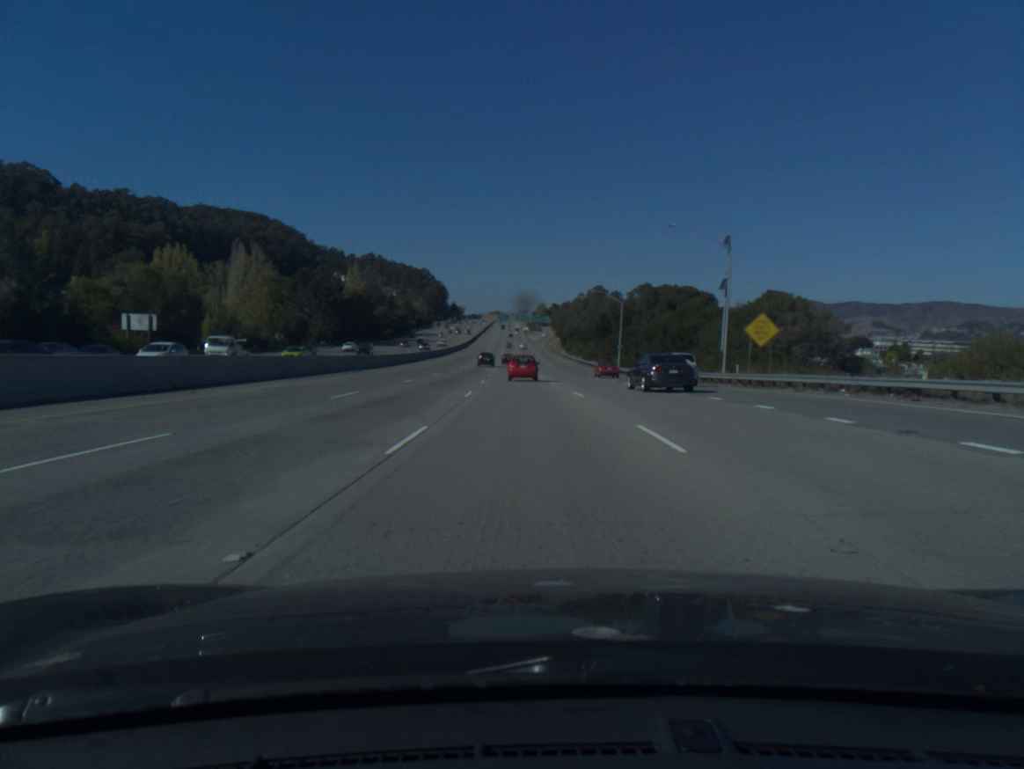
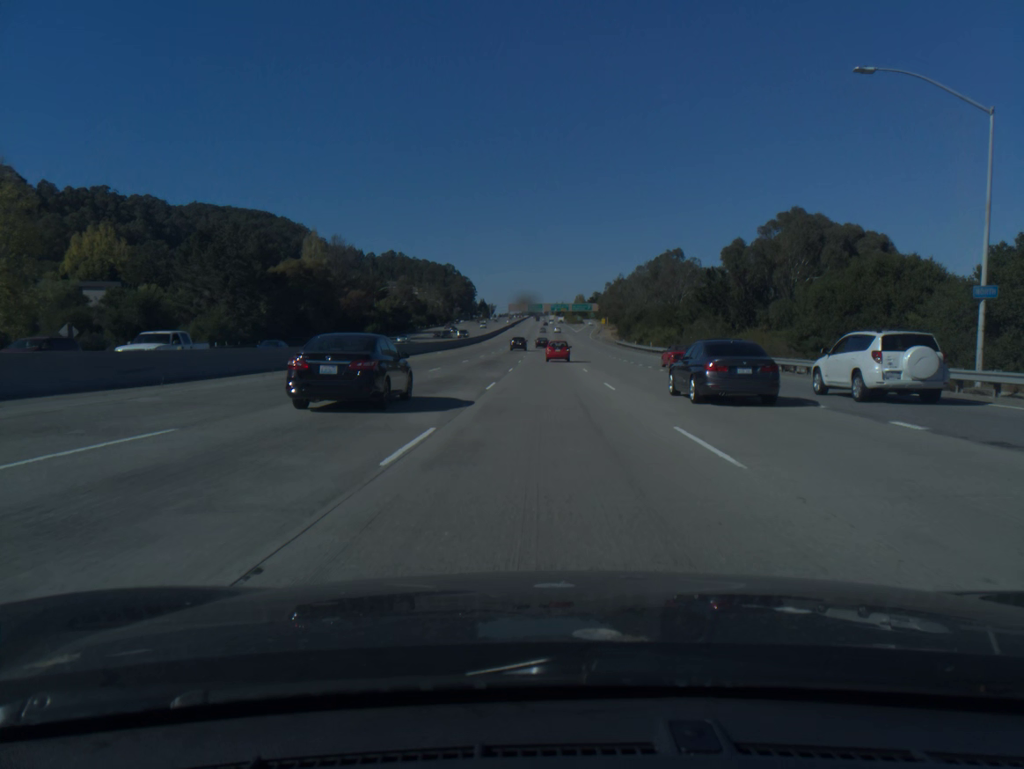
(-2.8, +74.4) m; -3°
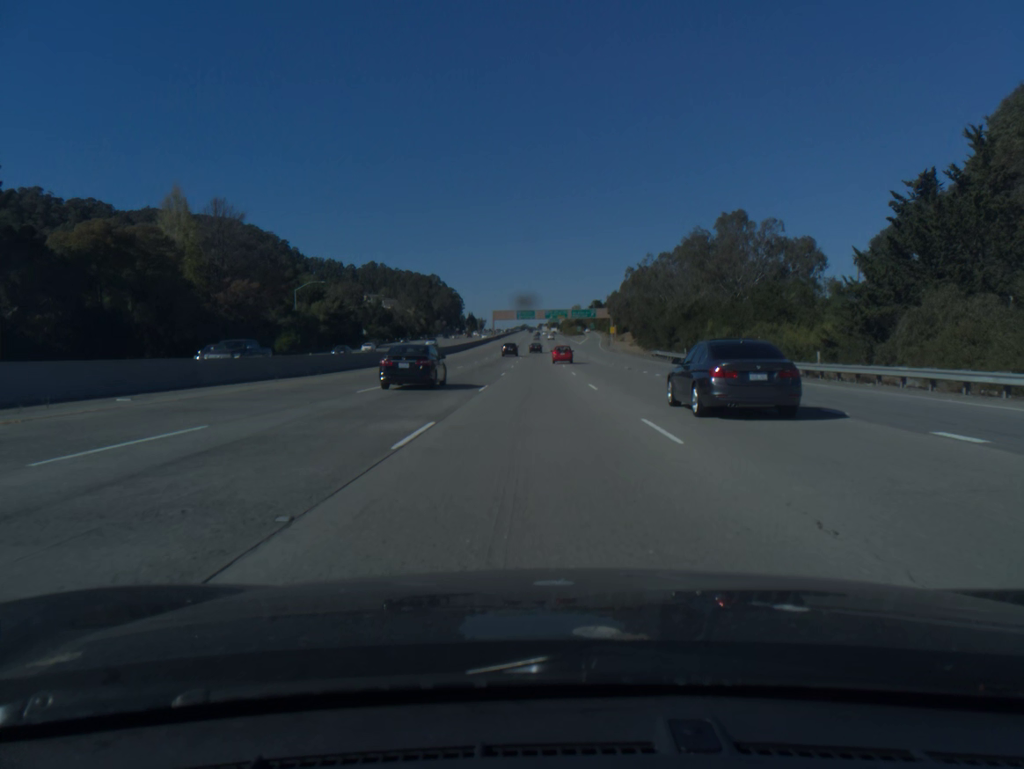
(+0.4, +56.3) m; +1°
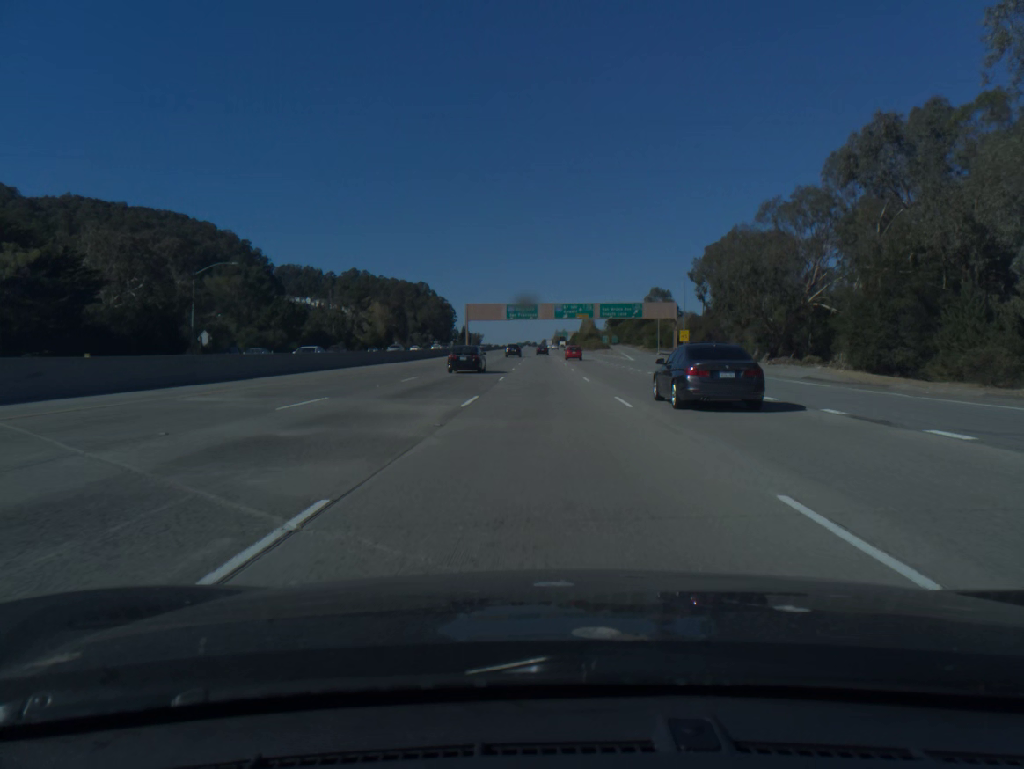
(-0.5, +94.9) m; 0°
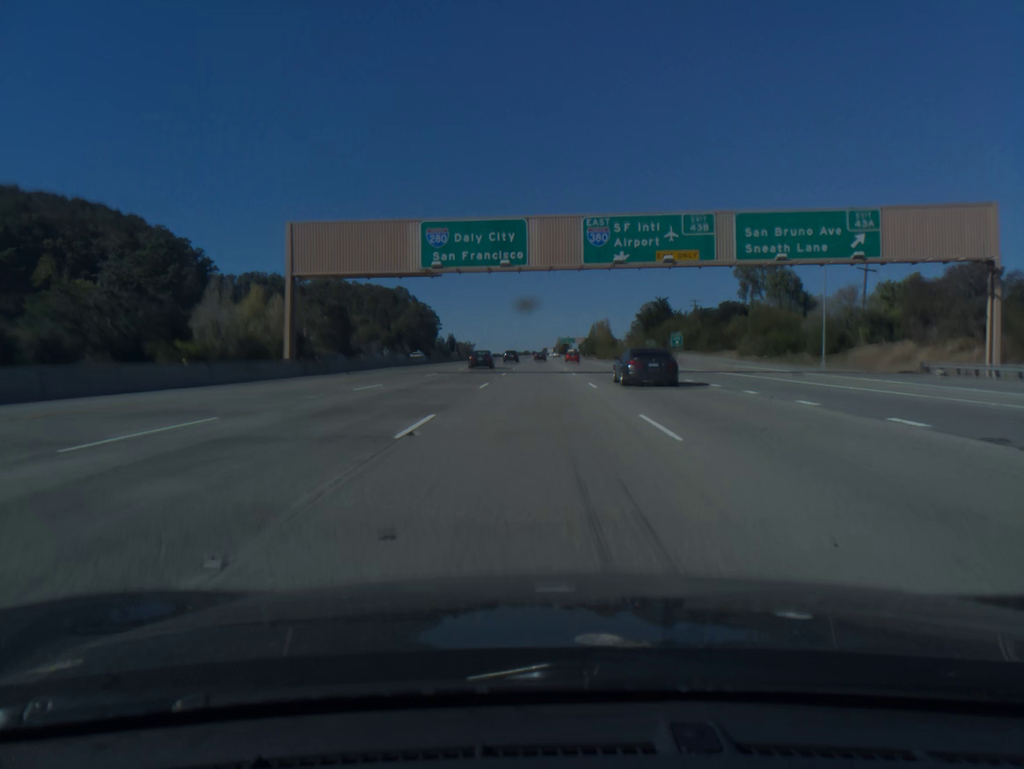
(+0.3, +94.7) m; 0°
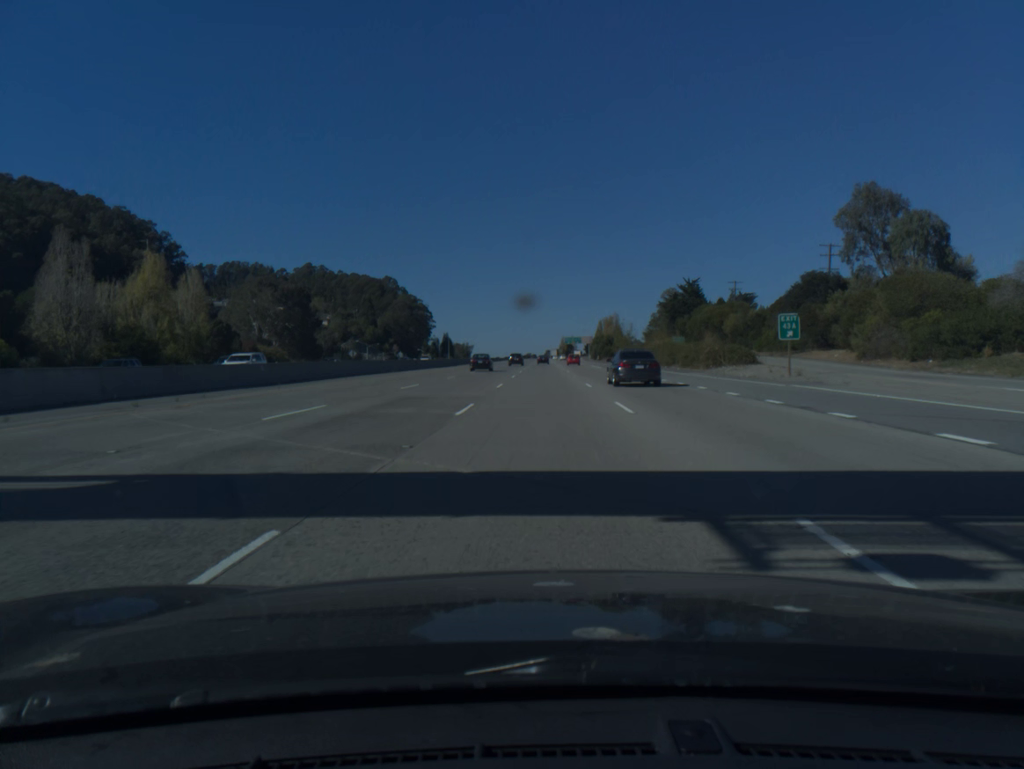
(-0.1, +37.7) m; 0°
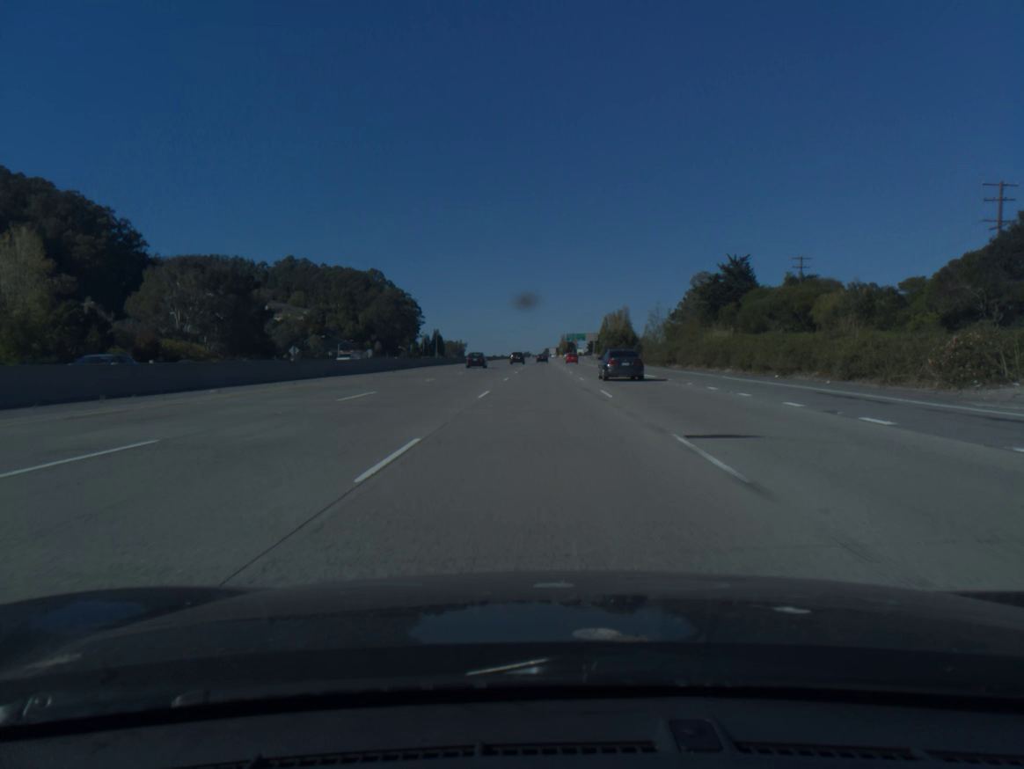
(0.0, +37.8) m; 0°
